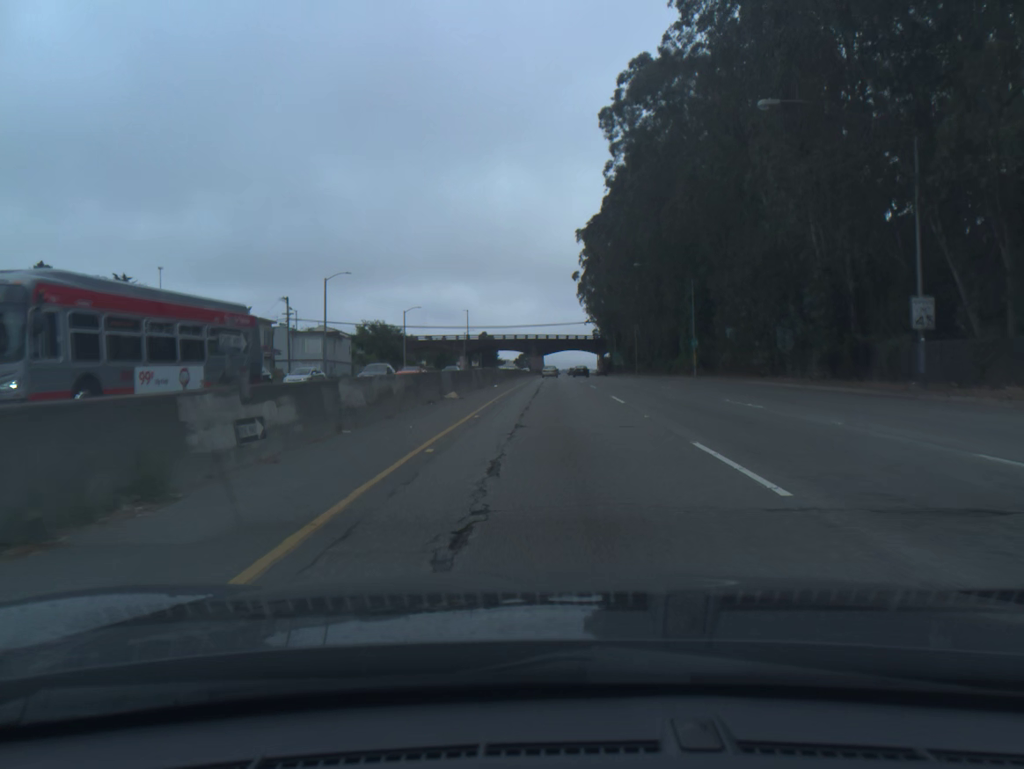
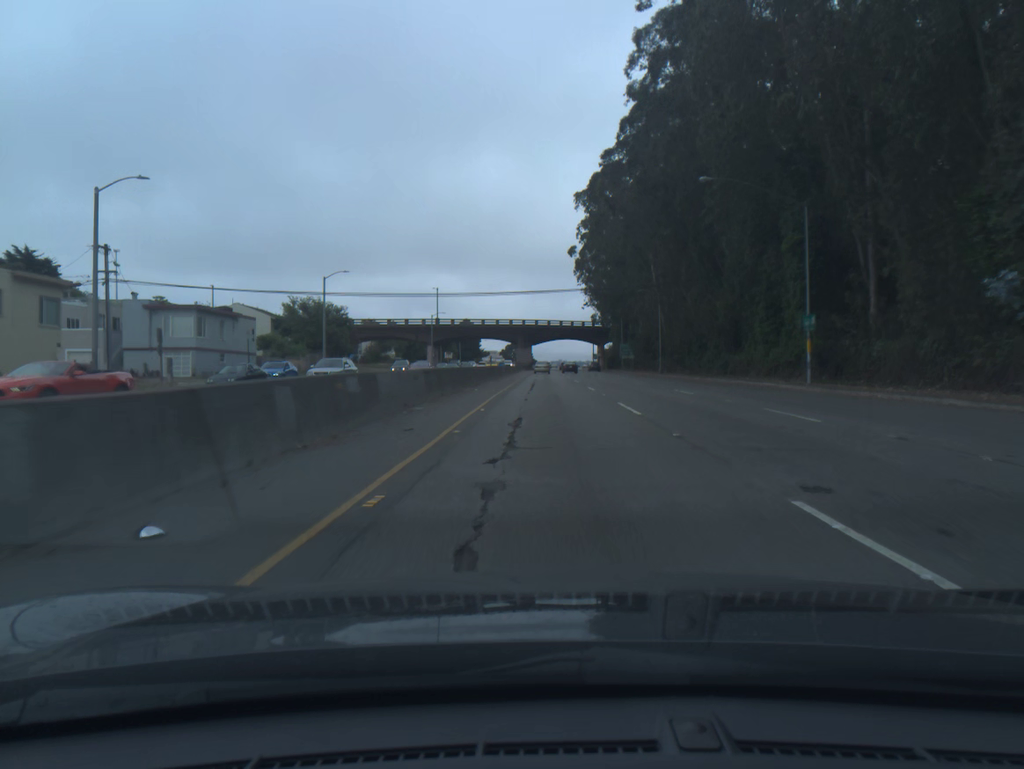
(+0.2, +33.6) m; +1°
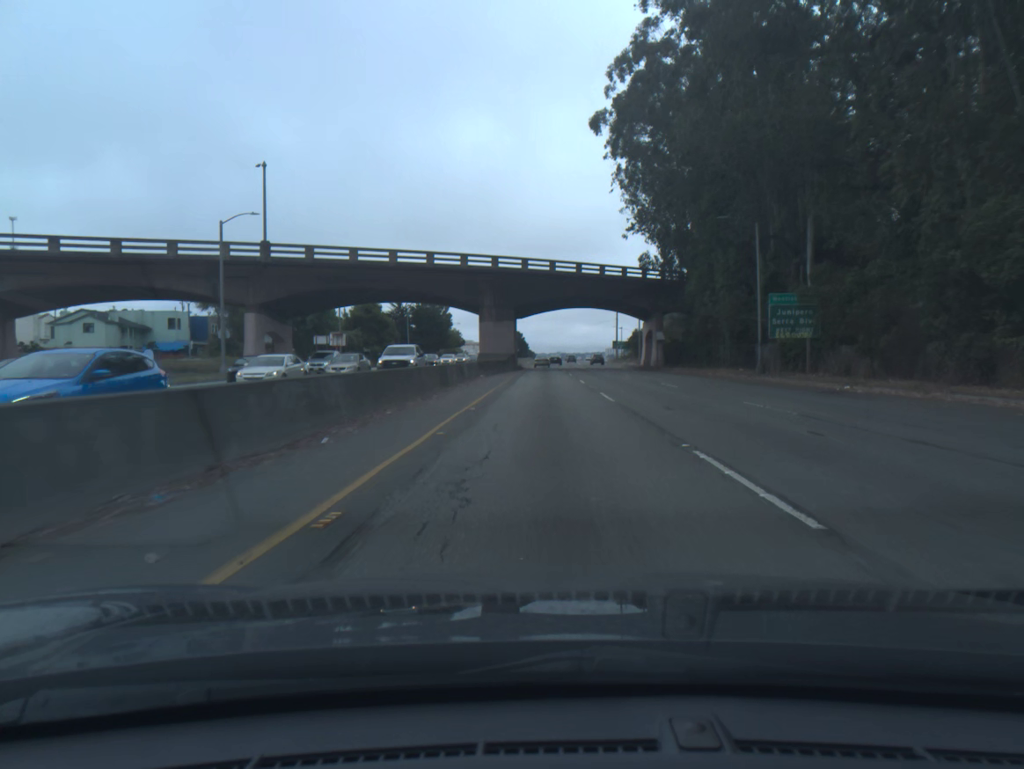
(+0.4, +85.3) m; 0°
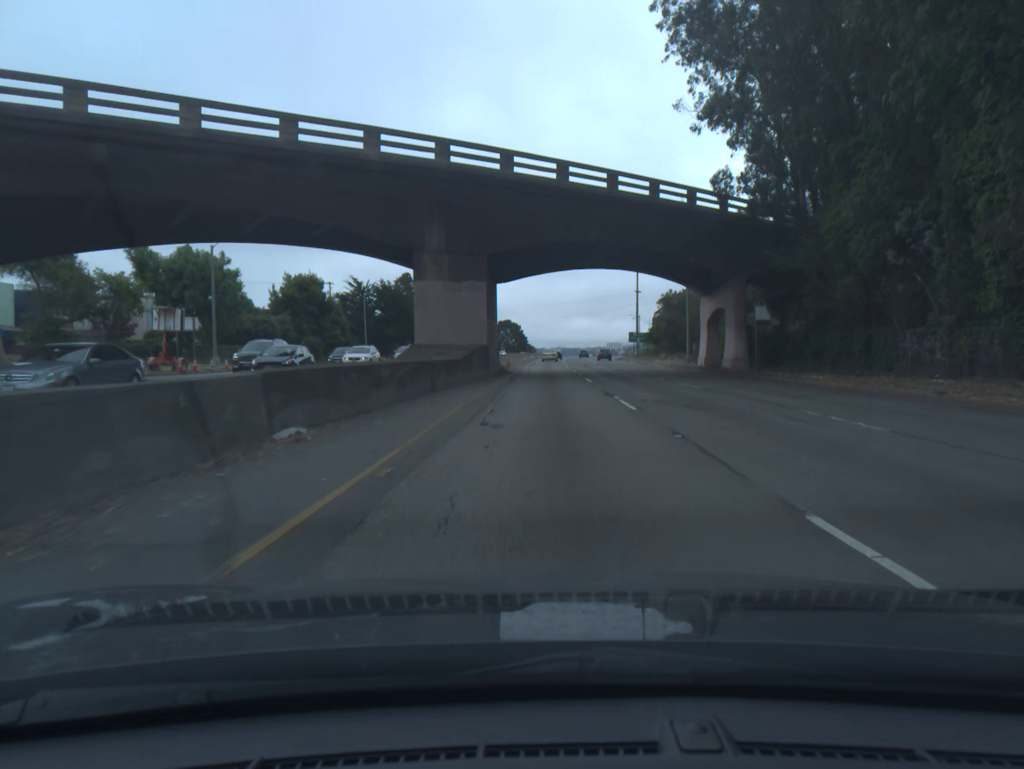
(0.0, +34.2) m; 0°
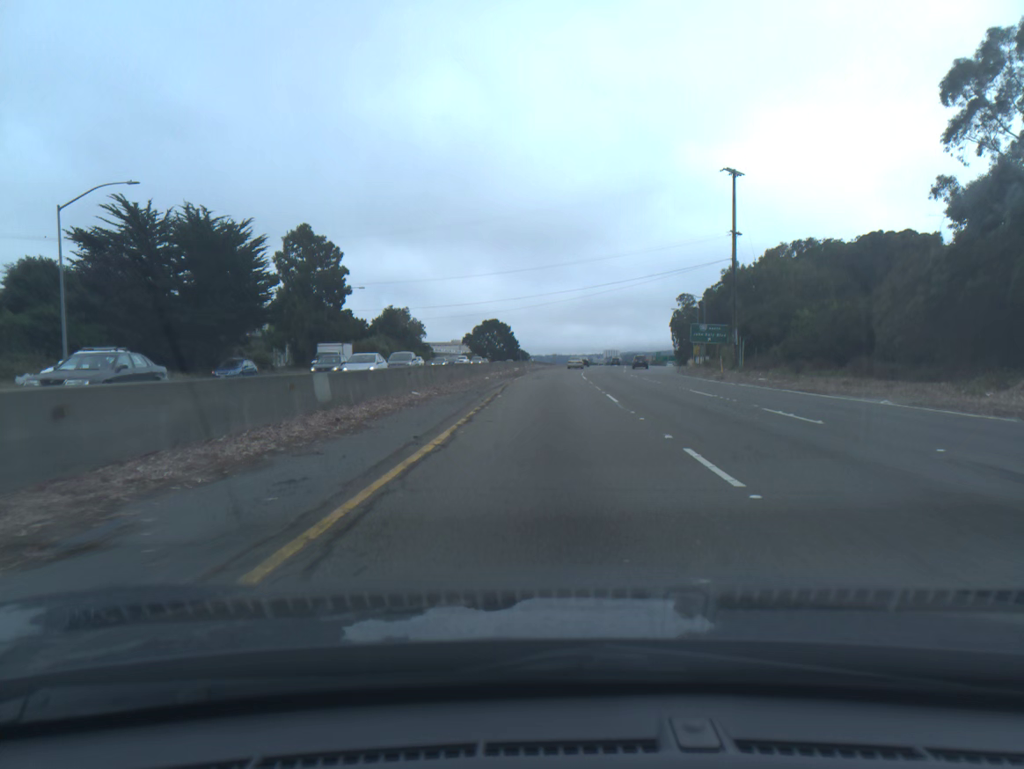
(+0.4, +68.1) m; 0°
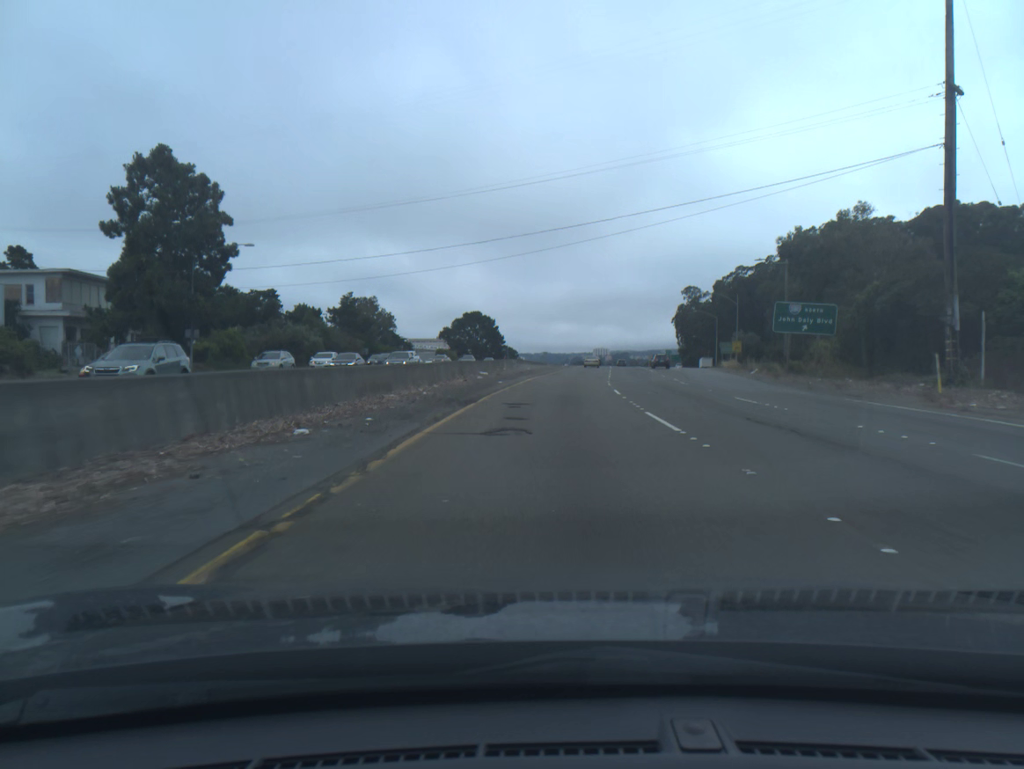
(+0.2, +33.9) m; +1°
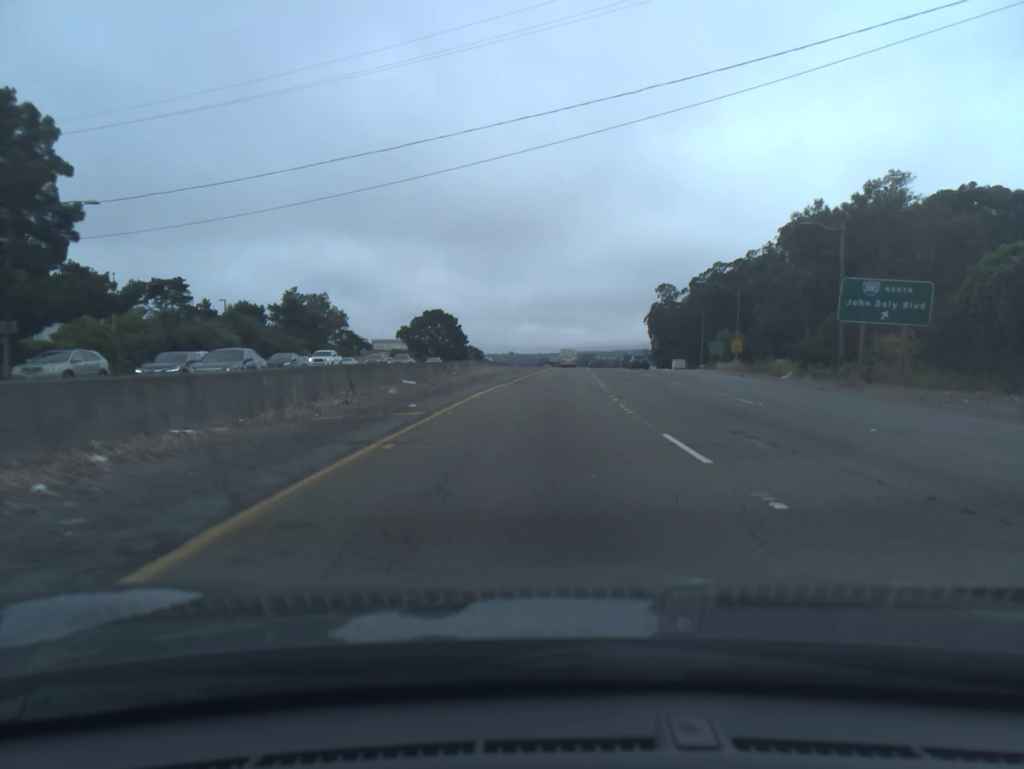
(+0.3, +16.9) m; +2°
